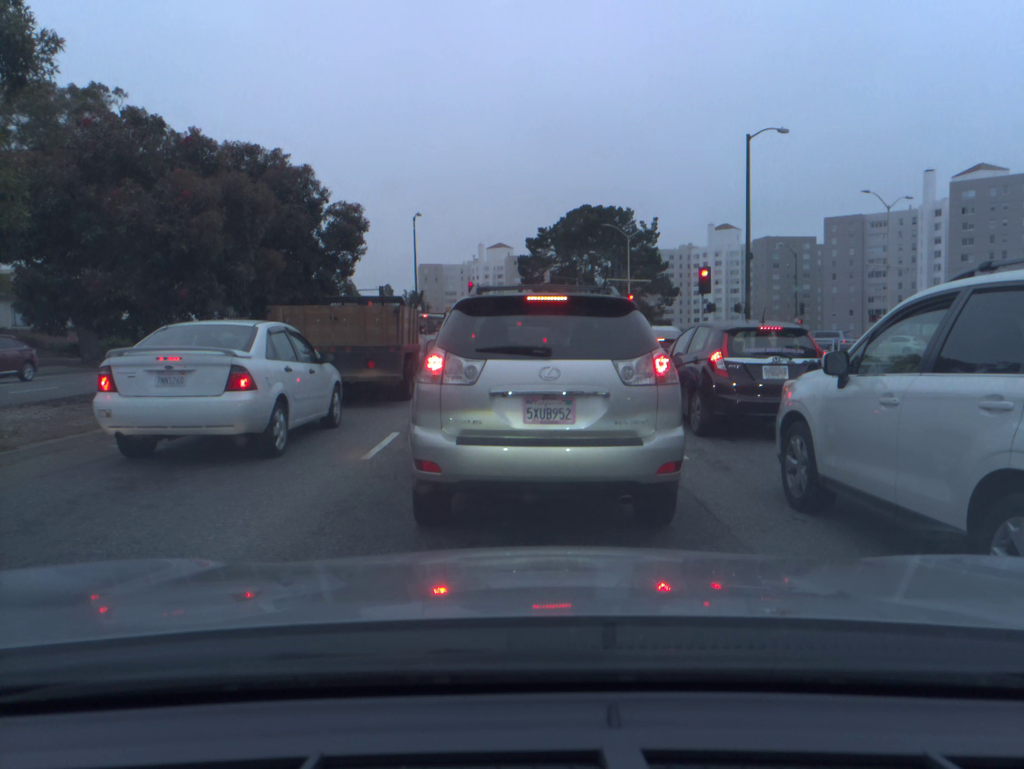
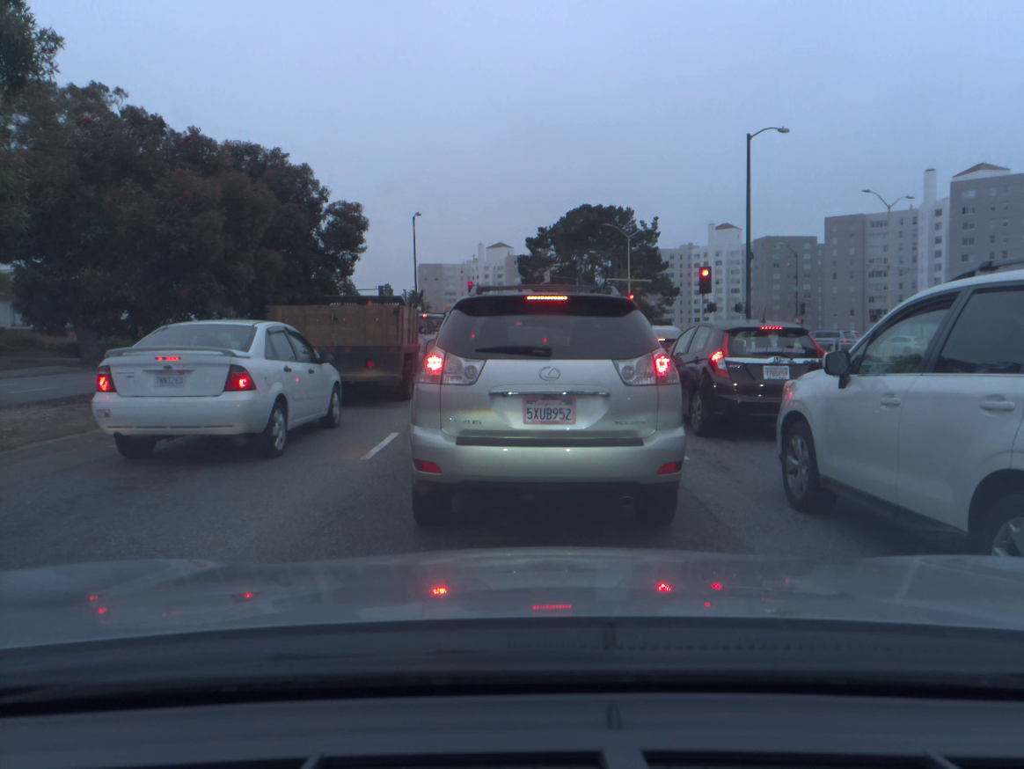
(0.0, 0.0) m; 0°
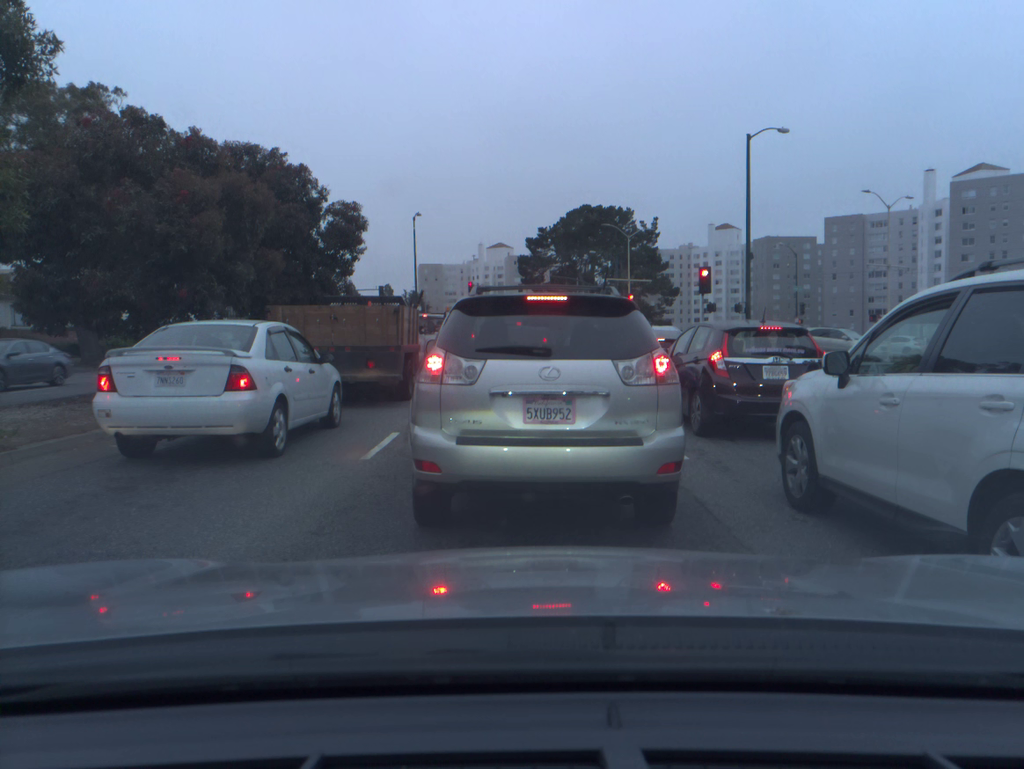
(0.0, 0.0) m; 0°
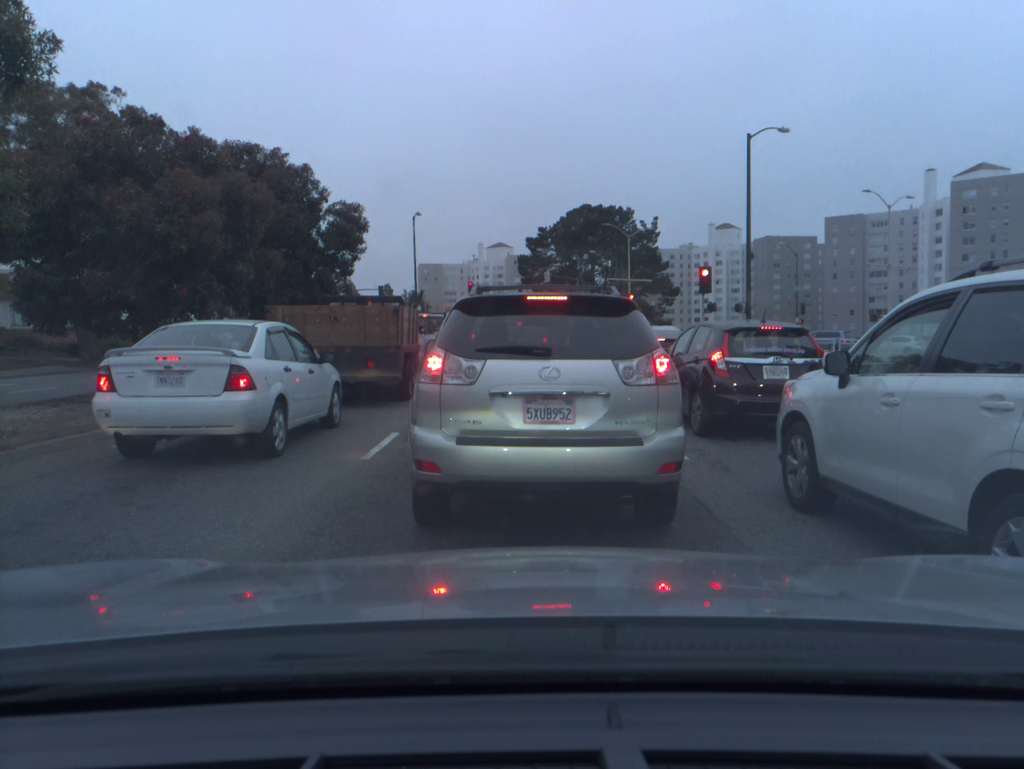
(0.0, 0.0) m; 0°
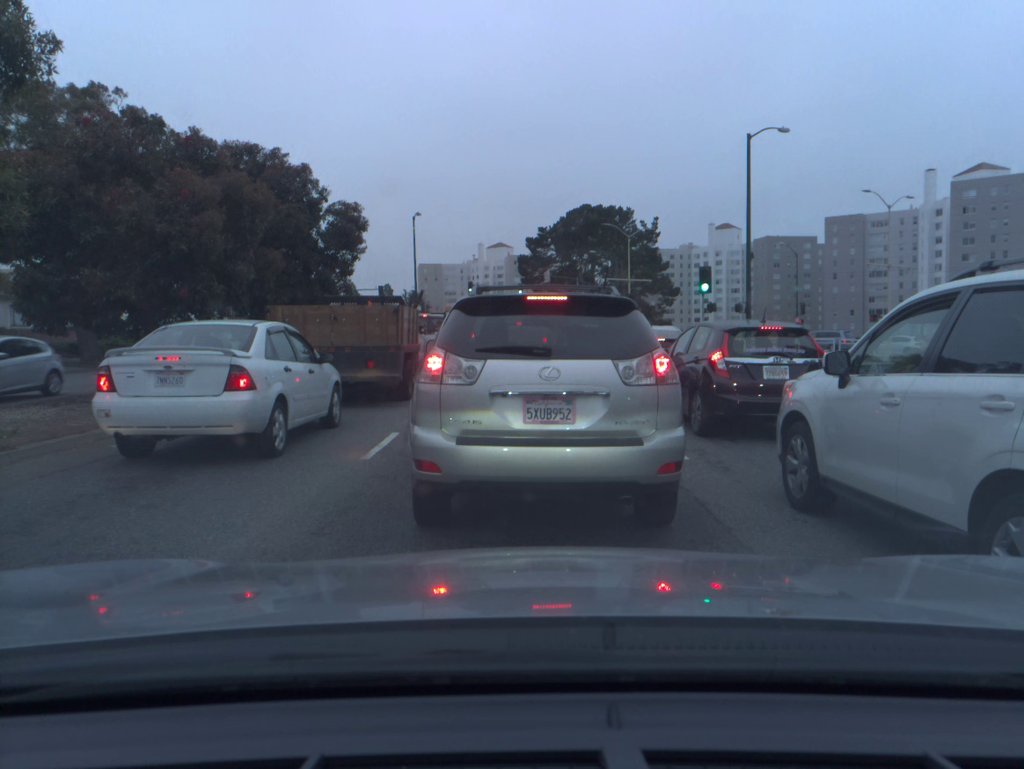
(0.0, 0.0) m; 0°
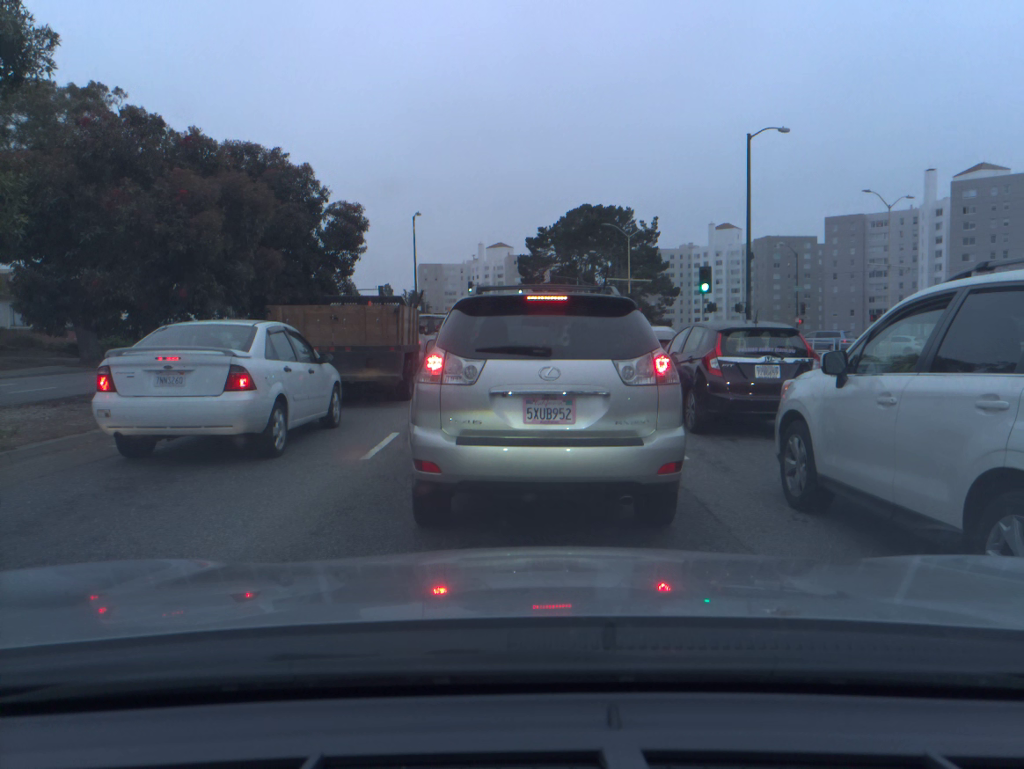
(0.0, 0.0) m; 0°
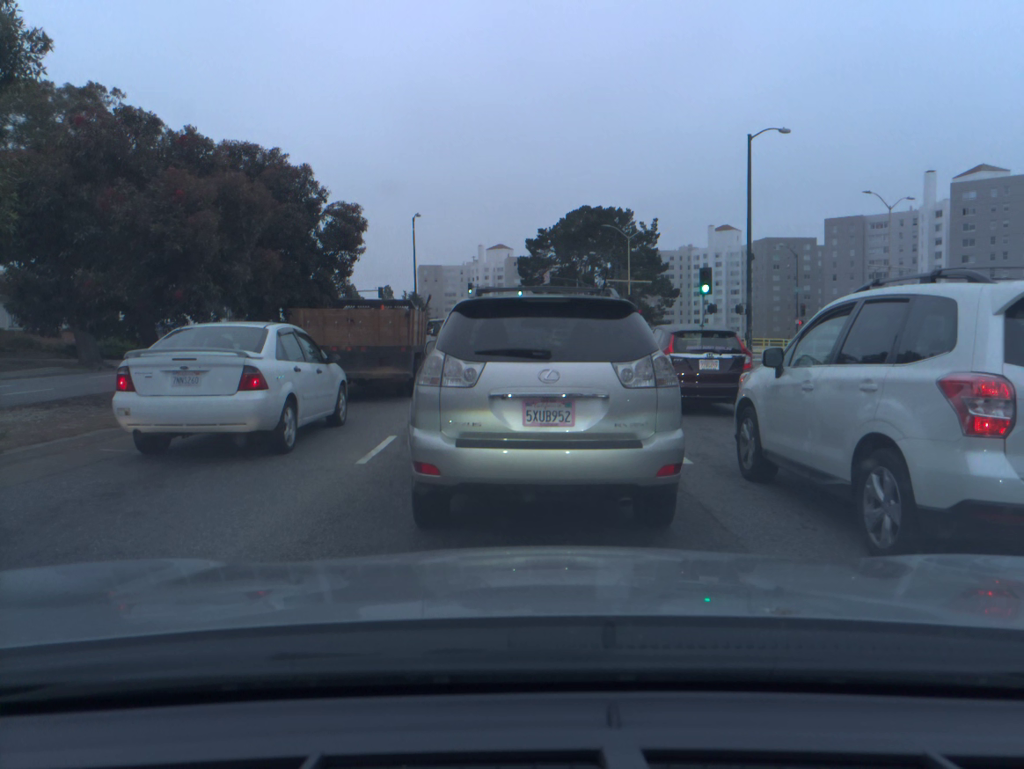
(0.0, +0.2) m; 0°
